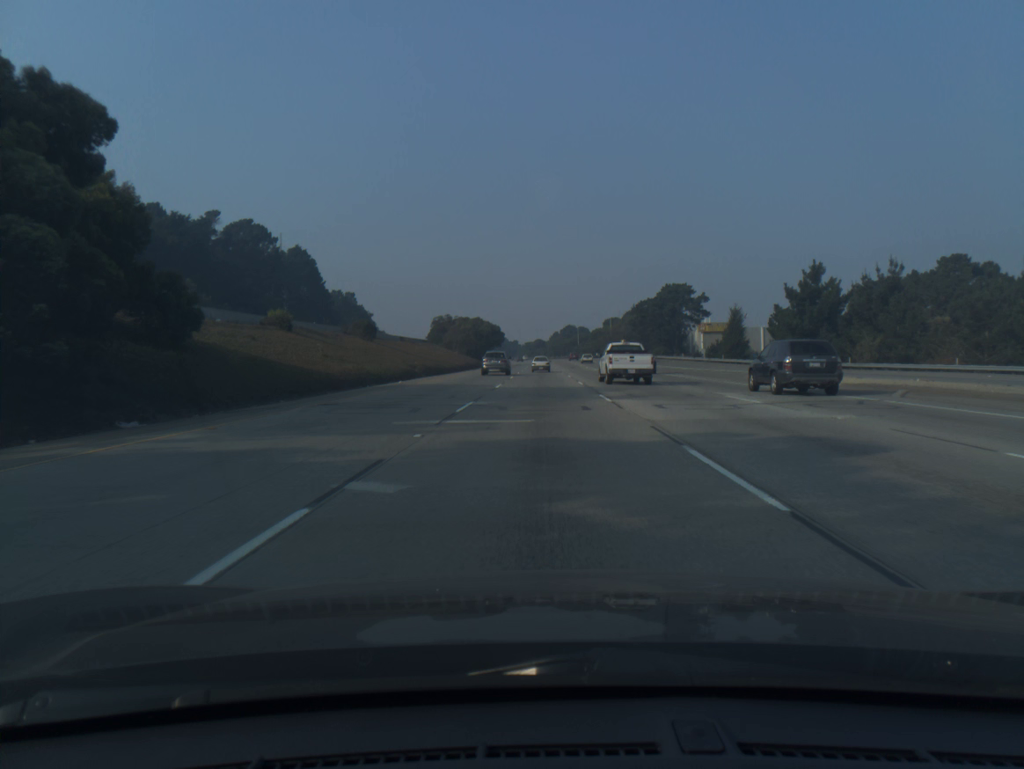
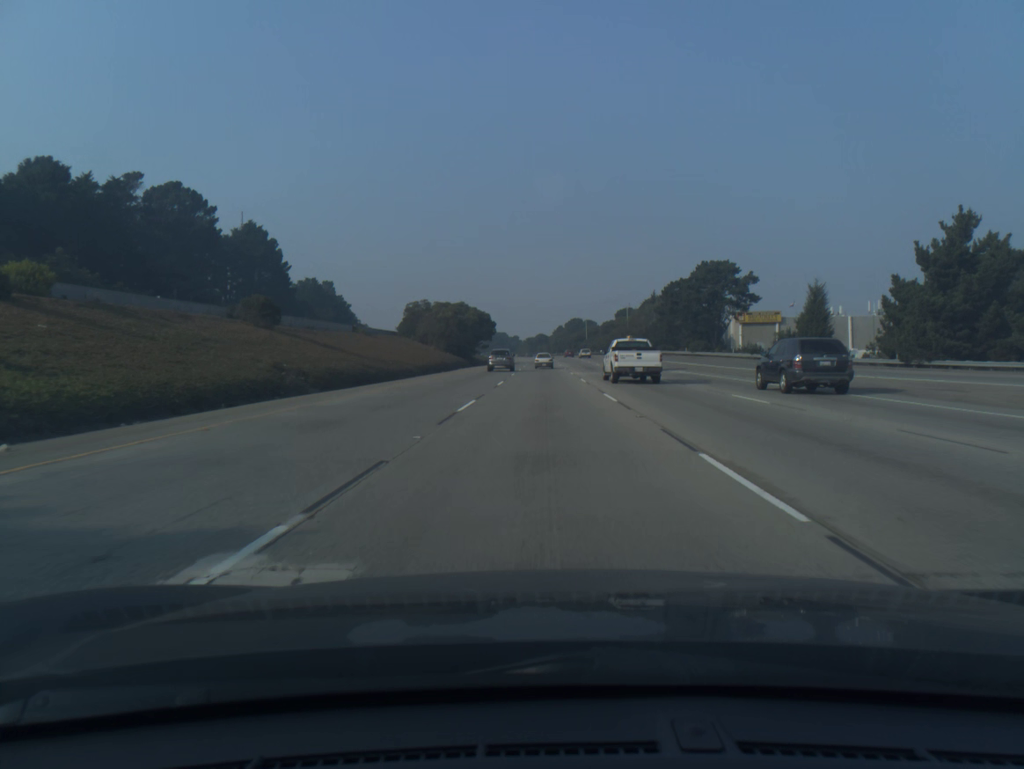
(-0.1, +29.6) m; 0°
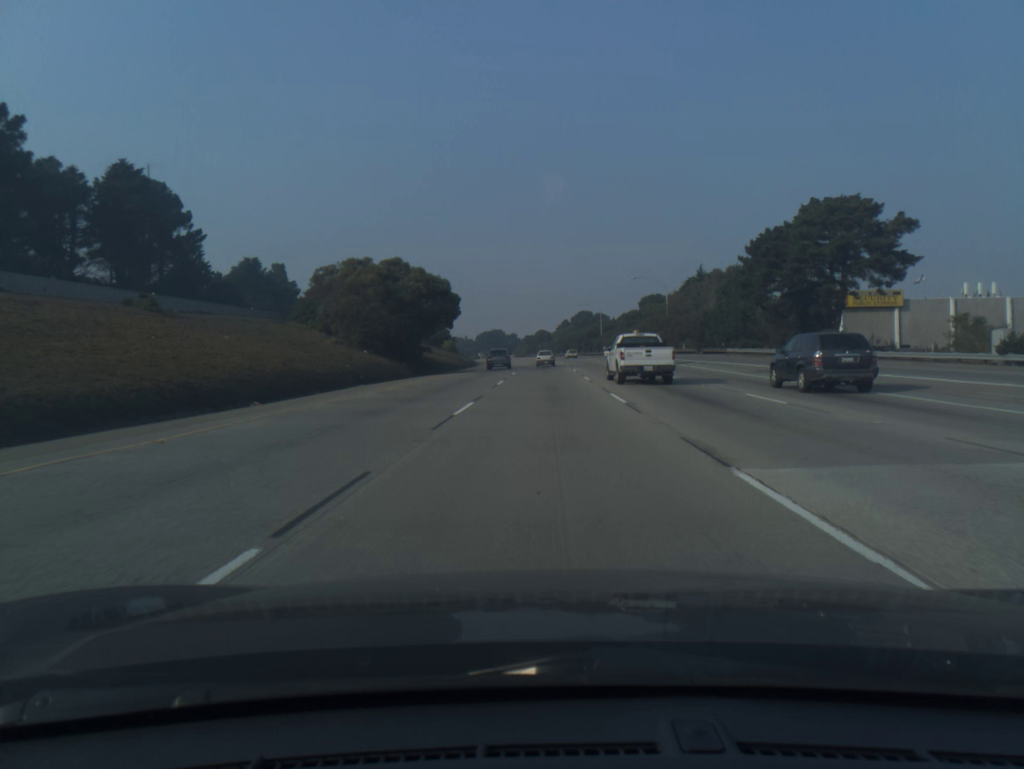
(-0.1, +45.0) m; 0°
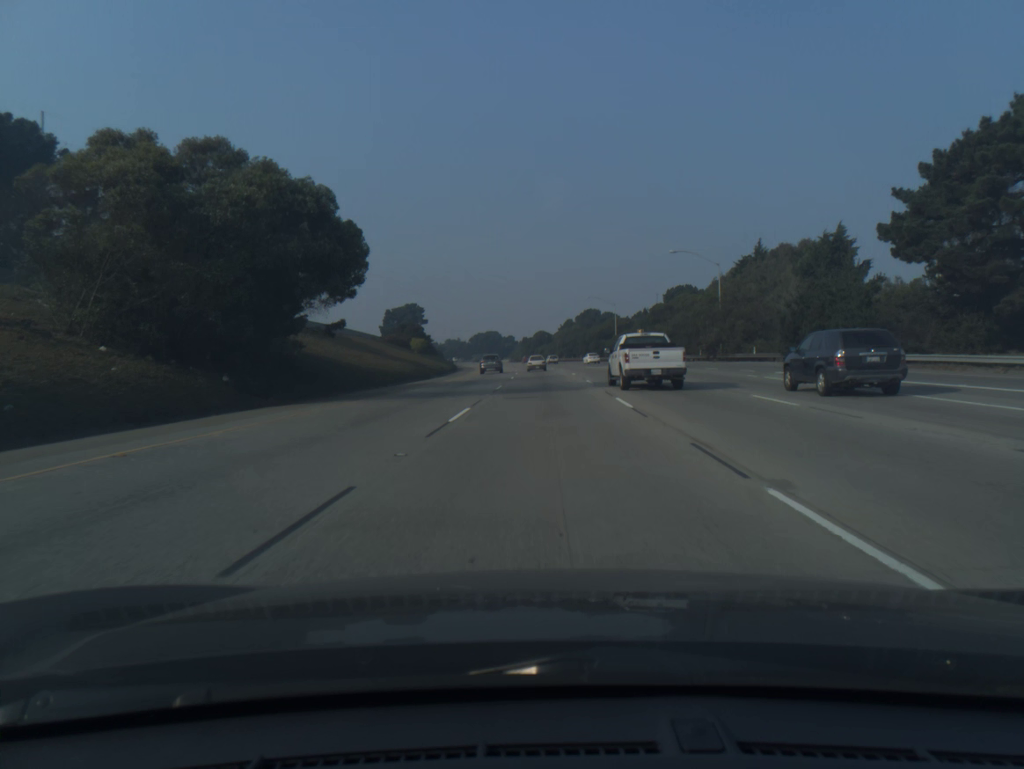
(0.0, +30.3) m; 0°
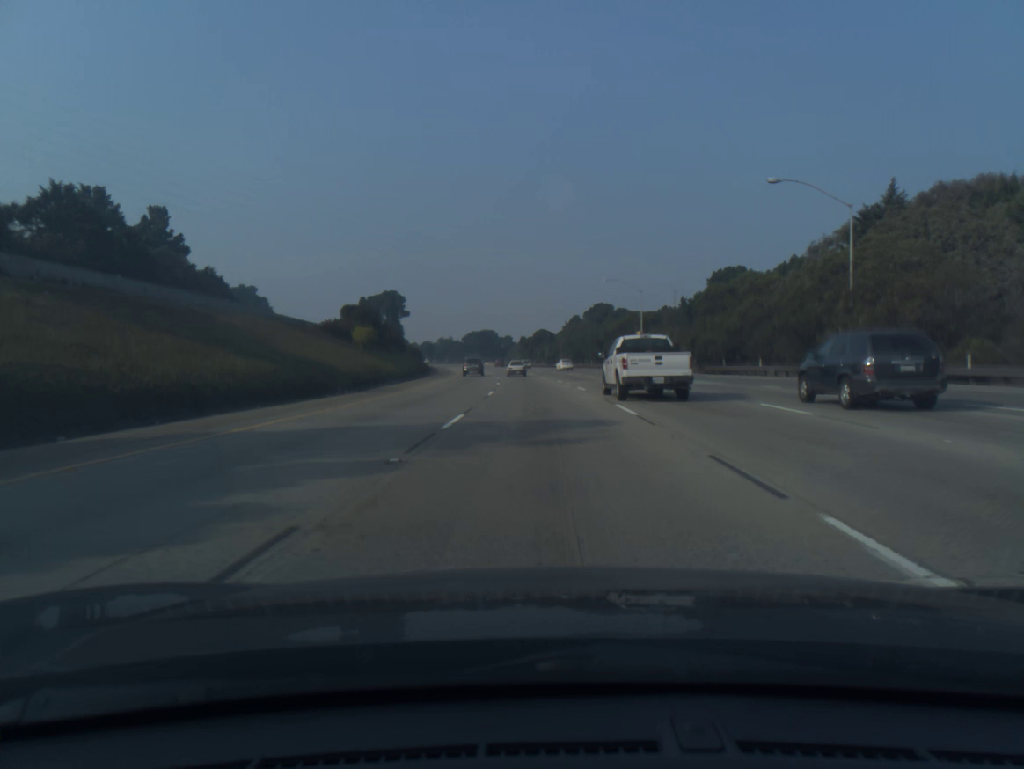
(0.0, +30.4) m; 0°
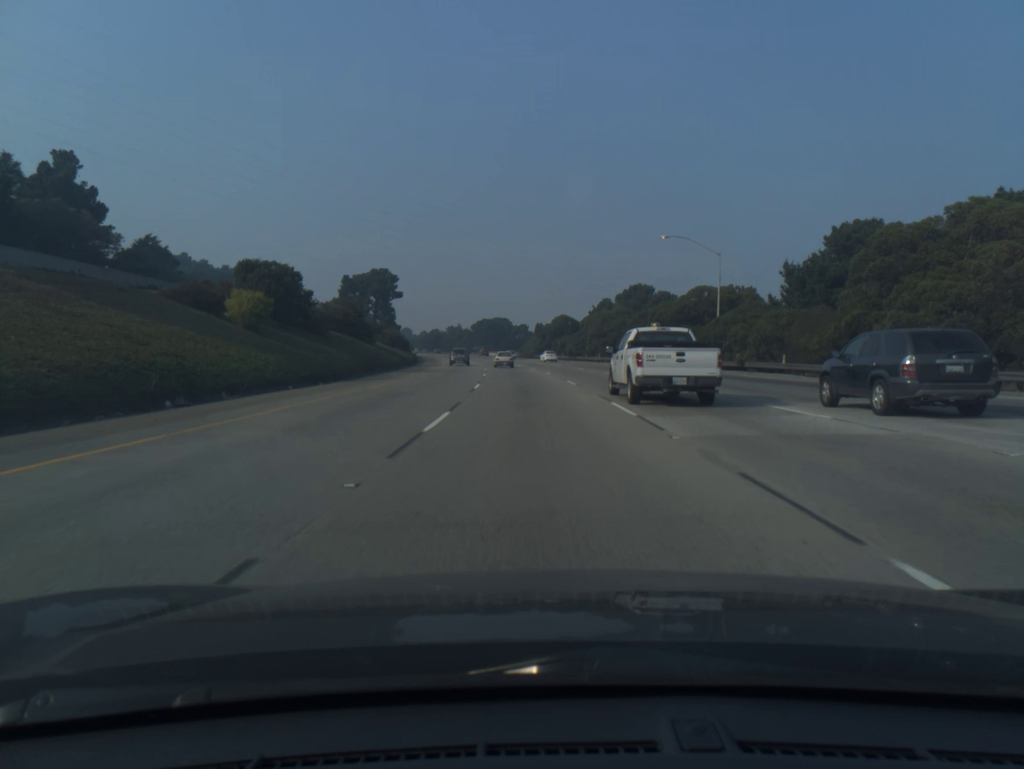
(-0.2, +30.5) m; -1°
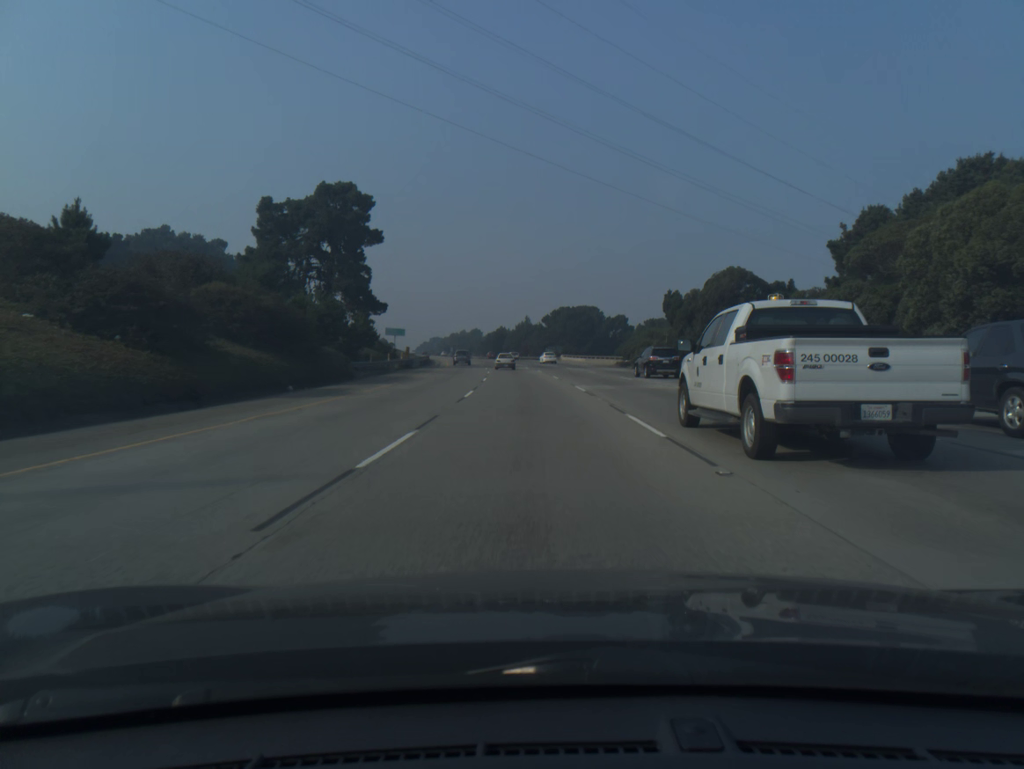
(-3.9, +76.8) m; -6°
